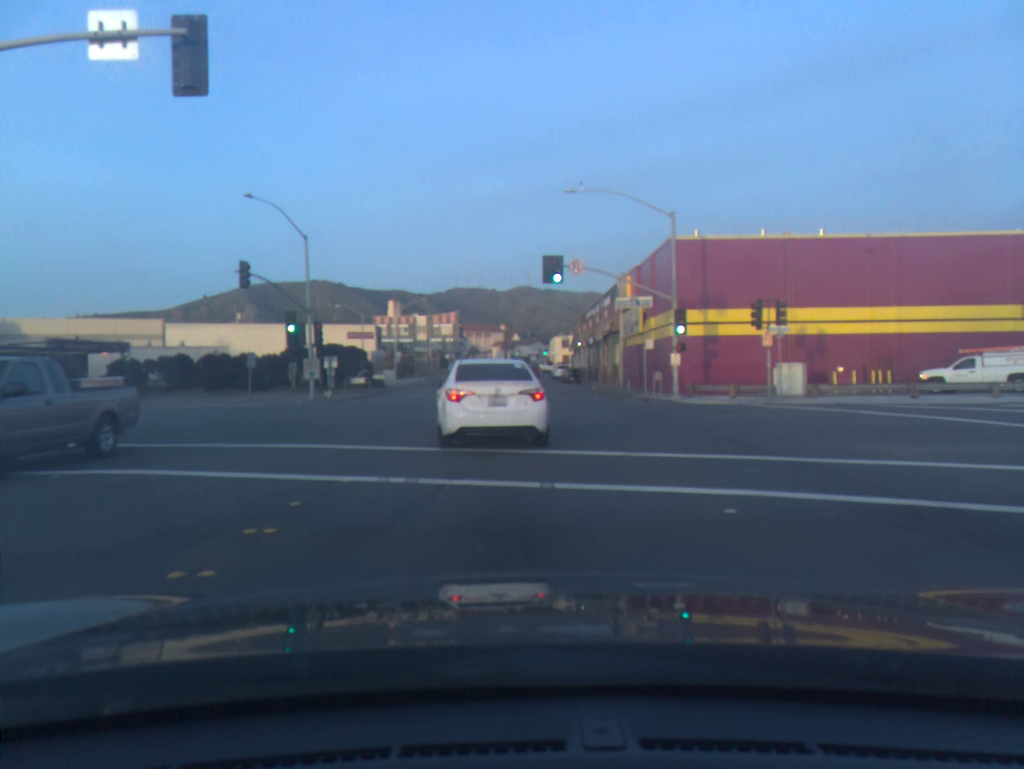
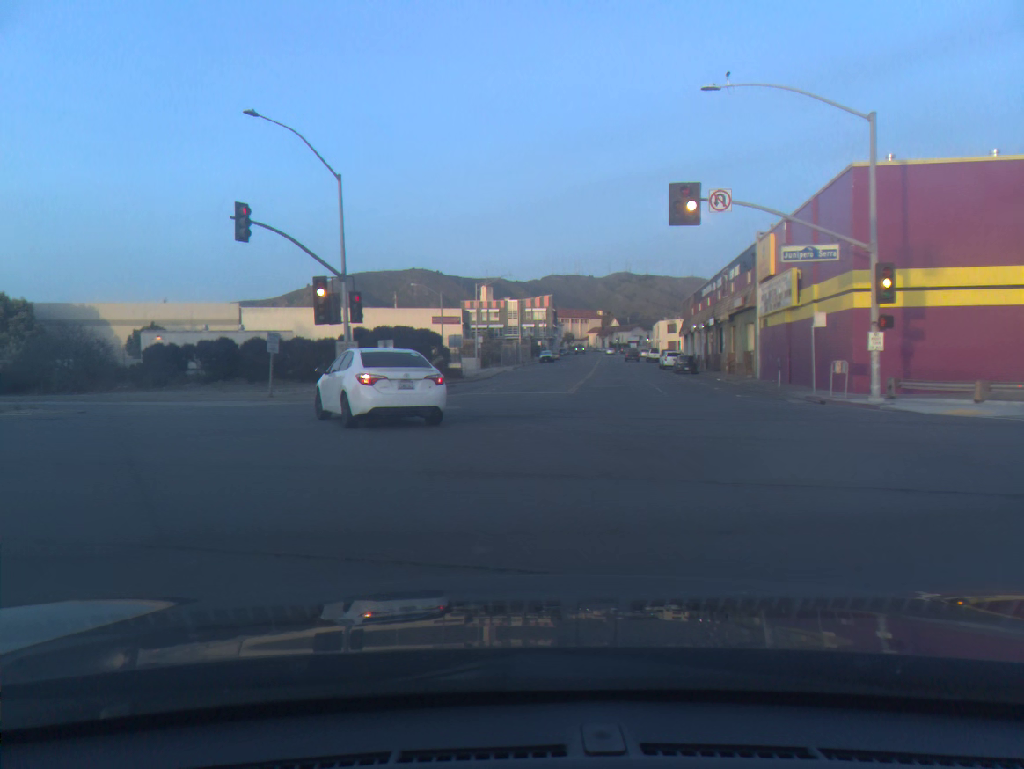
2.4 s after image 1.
(-0.5, +12.3) m; -11°
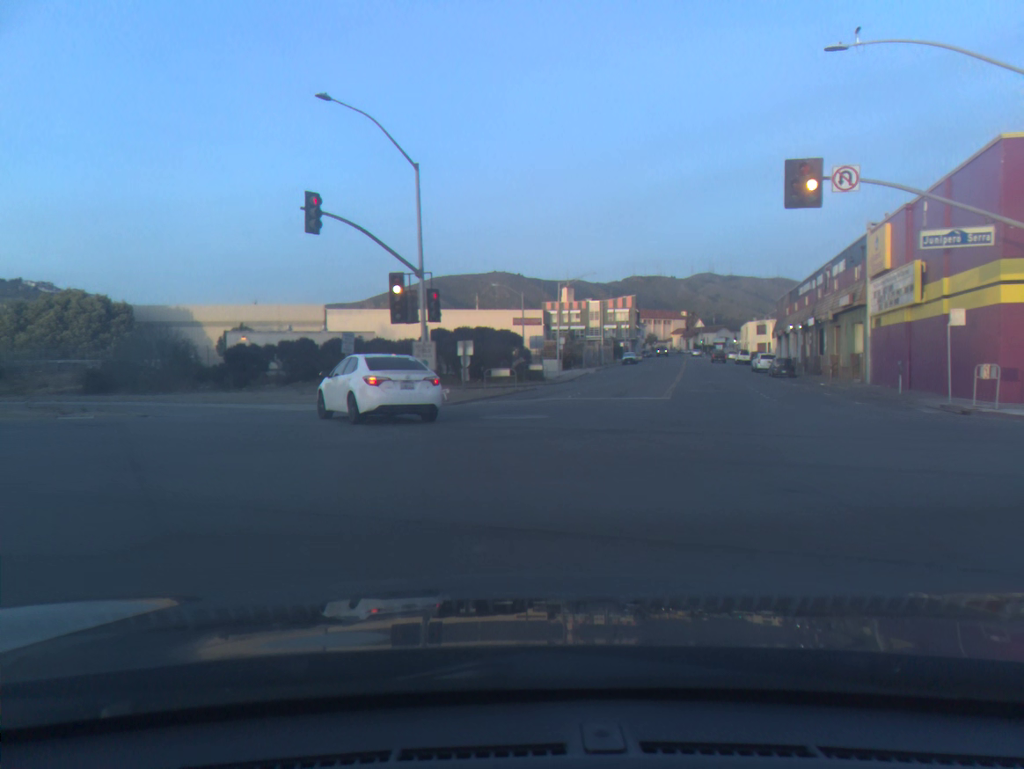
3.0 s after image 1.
(-0.1, +2.8) m; -5°
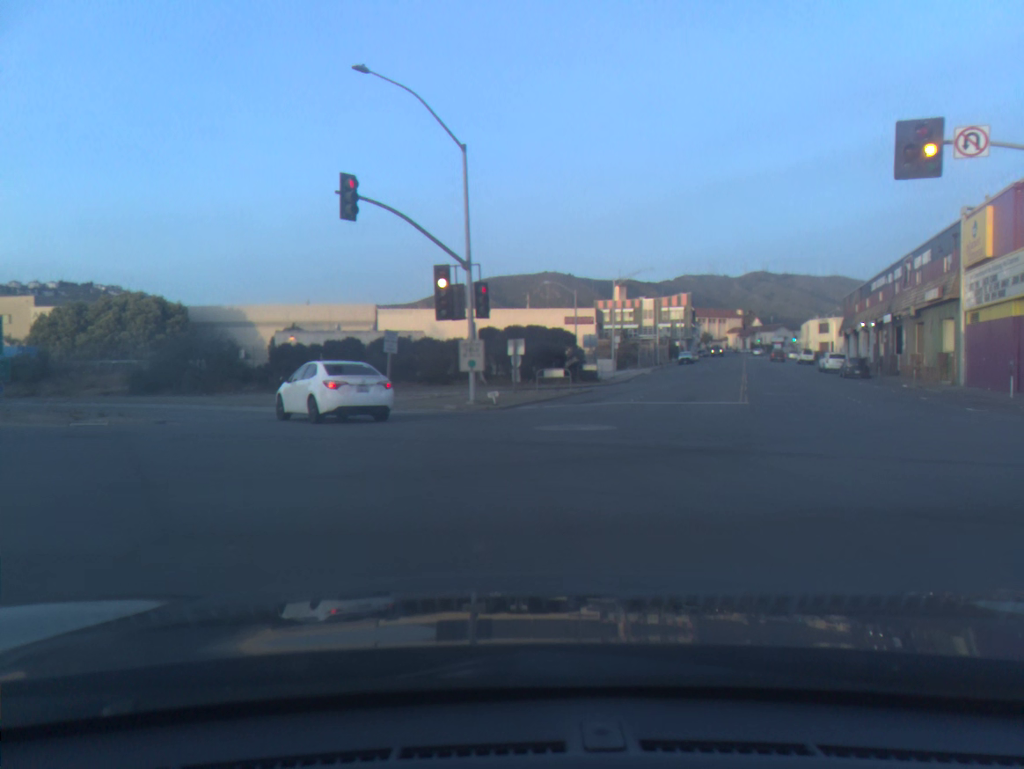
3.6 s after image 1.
(0.0, +3.0) m; -2°
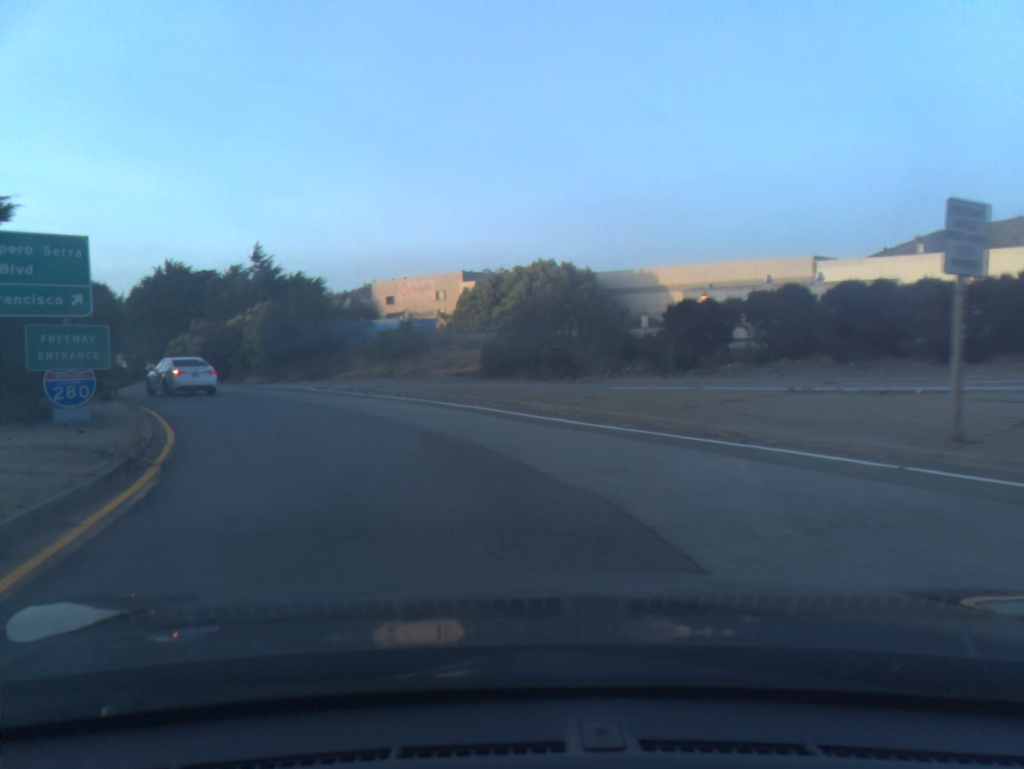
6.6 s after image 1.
(-4.4, +20.0) m; -31°
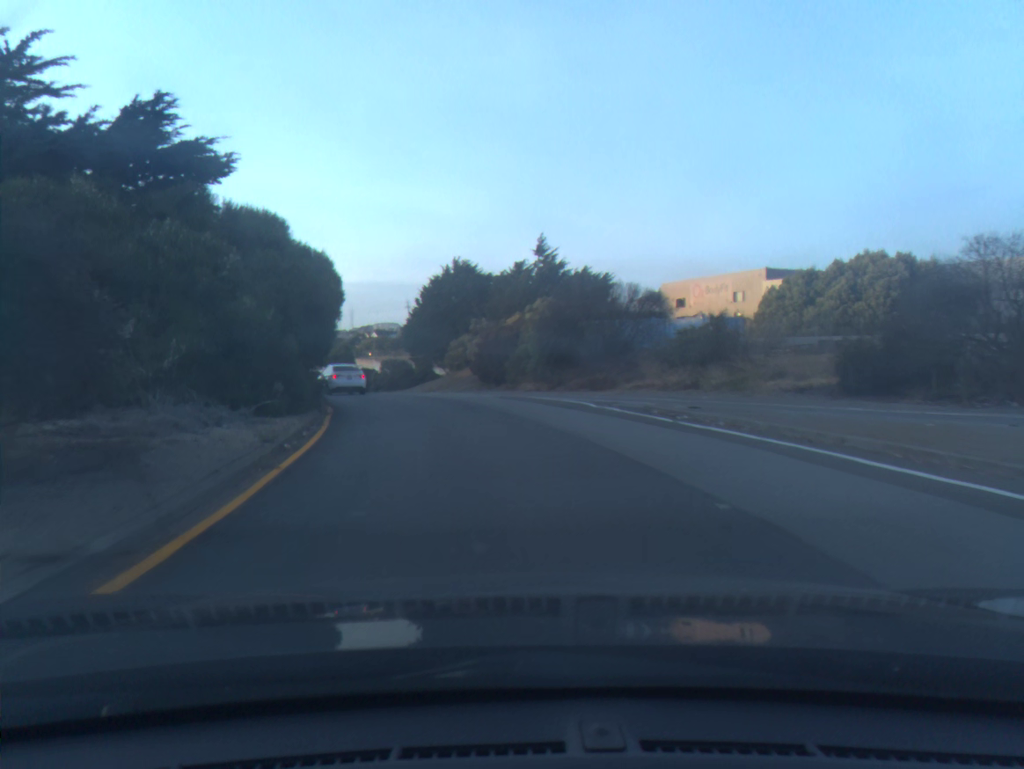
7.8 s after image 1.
(-2.1, +10.8) m; -19°
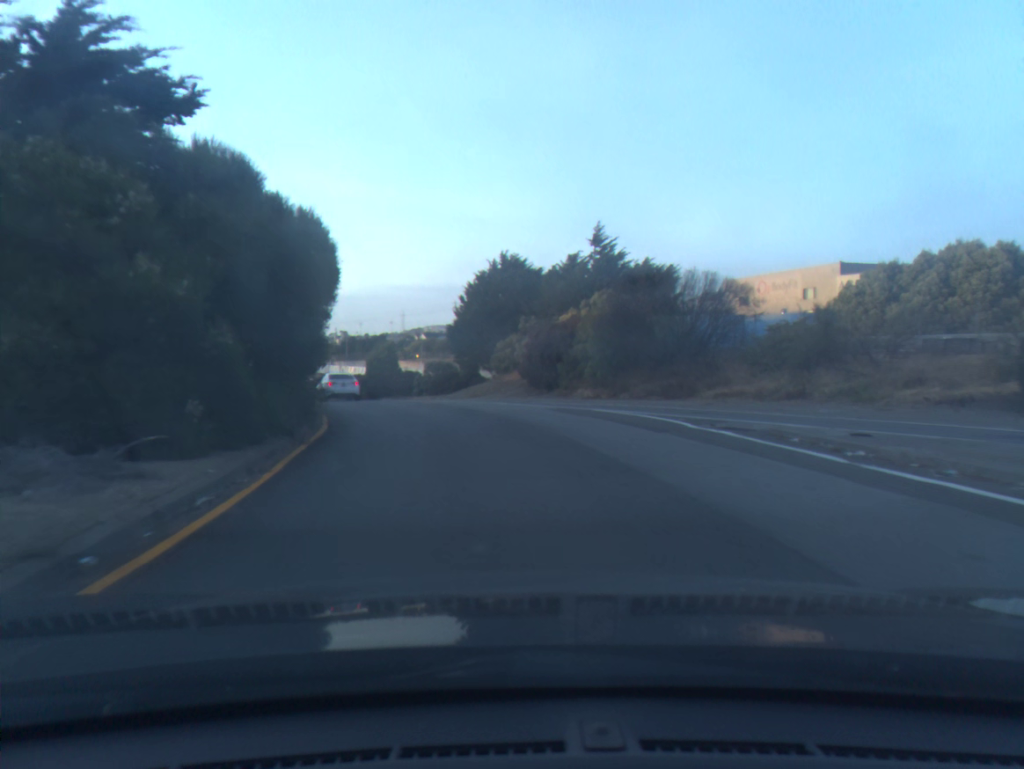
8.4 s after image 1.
(-0.2, +6.1) m; -3°
